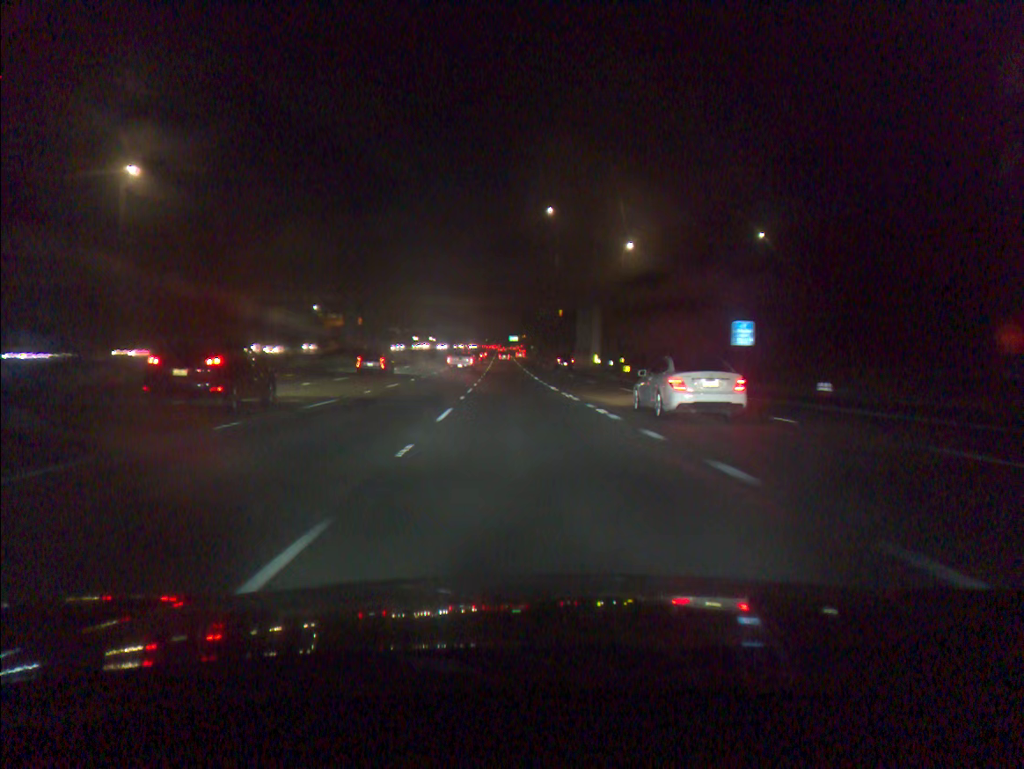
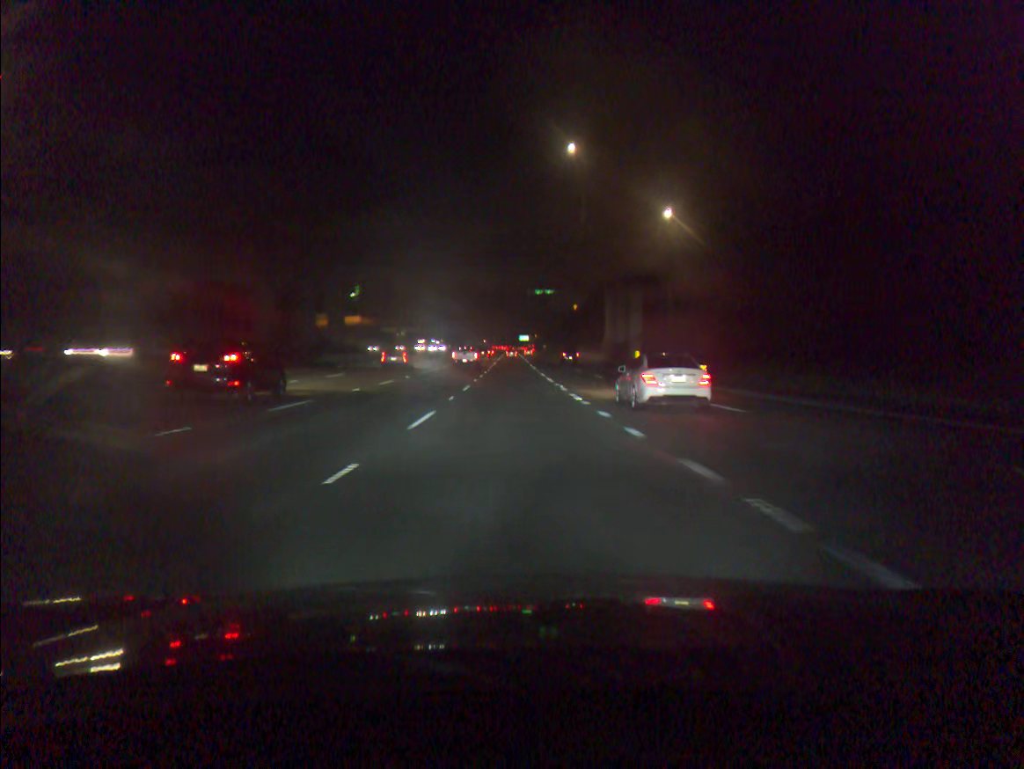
(-0.3, +31.5) m; -1°
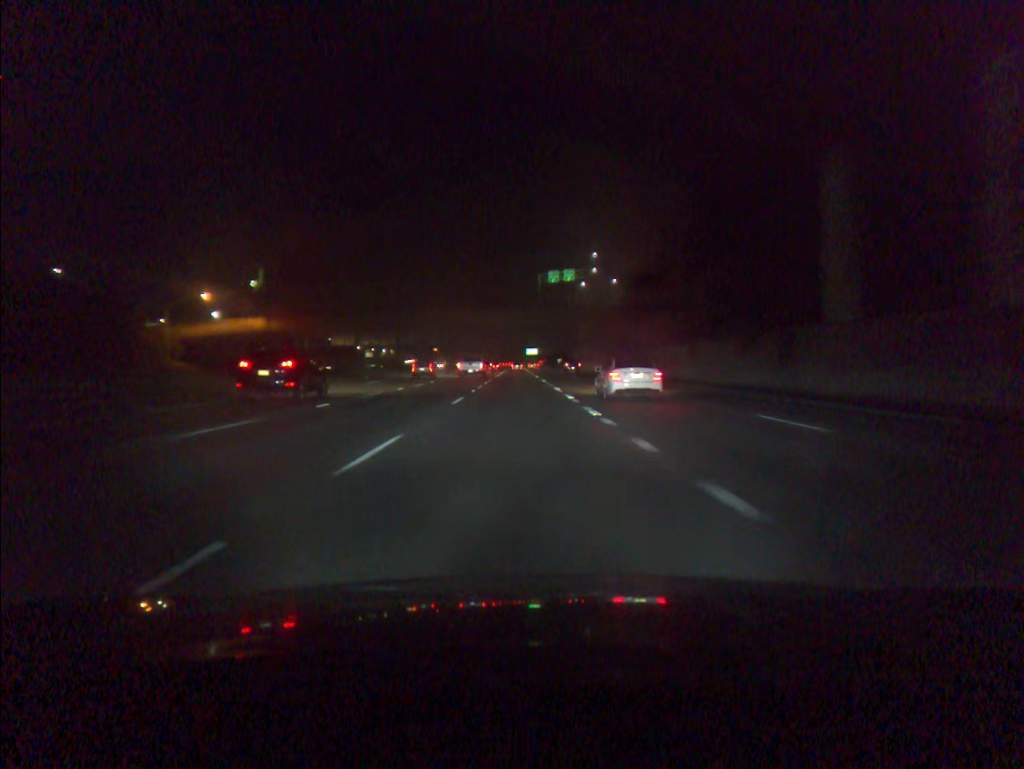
(-0.6, +78.1) m; 0°
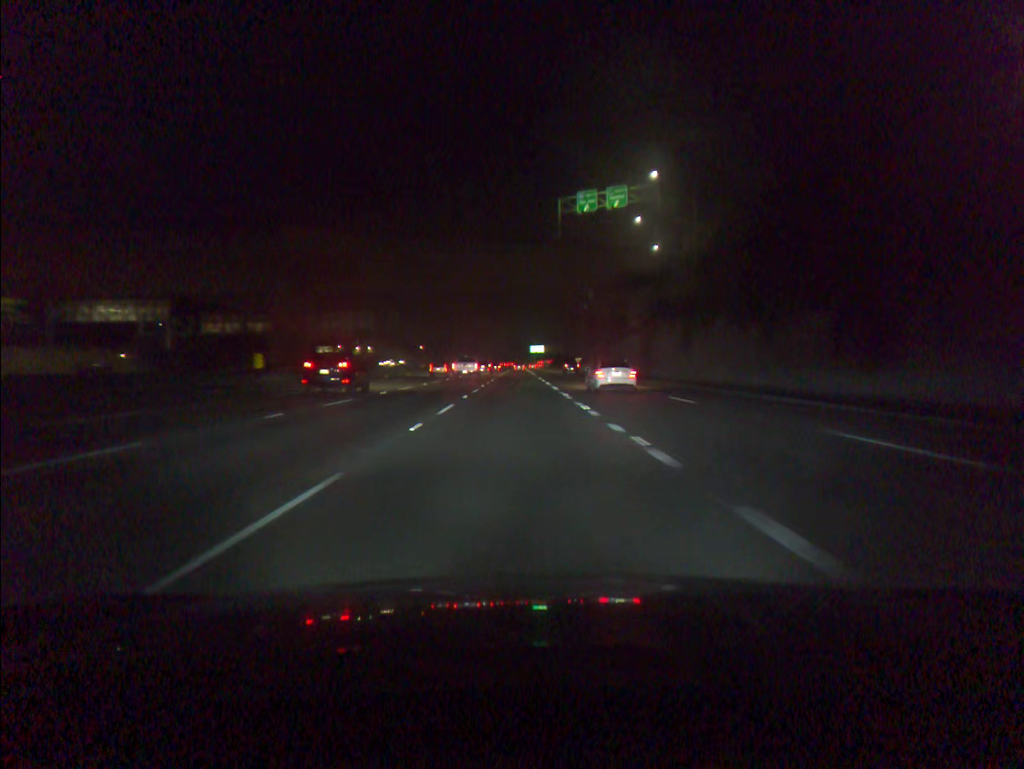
(-0.2, +77.6) m; 0°
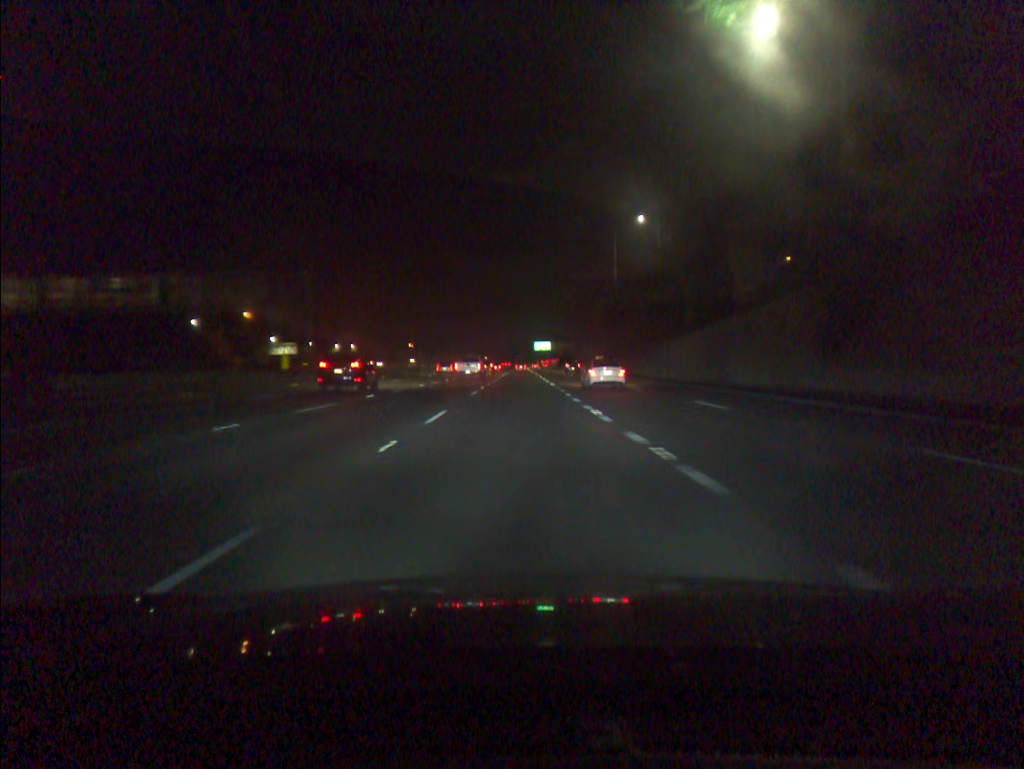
(-0.2, +46.9) m; 0°
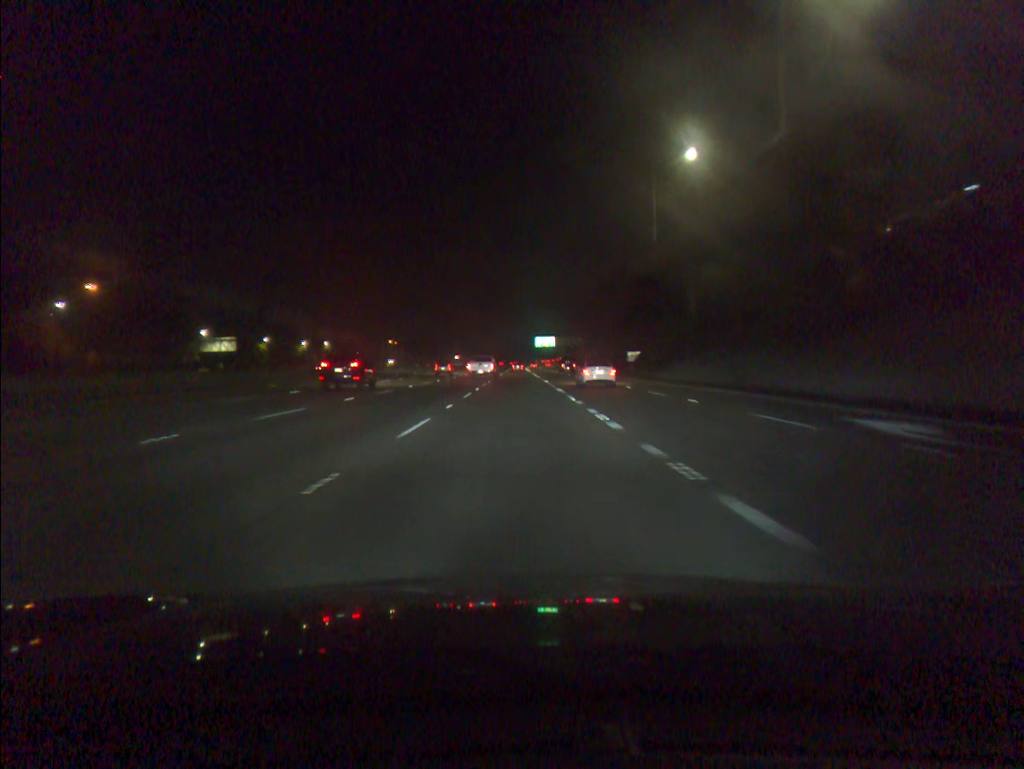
(+0.2, +46.9) m; 0°
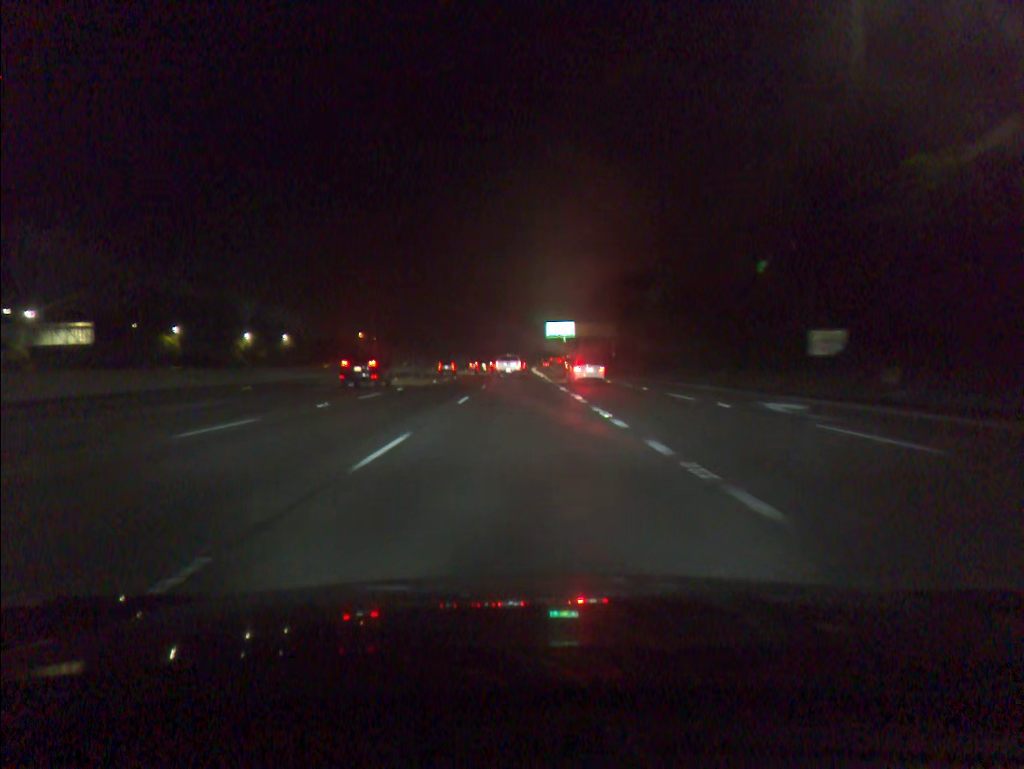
(-0.1, +62.5) m; 0°
